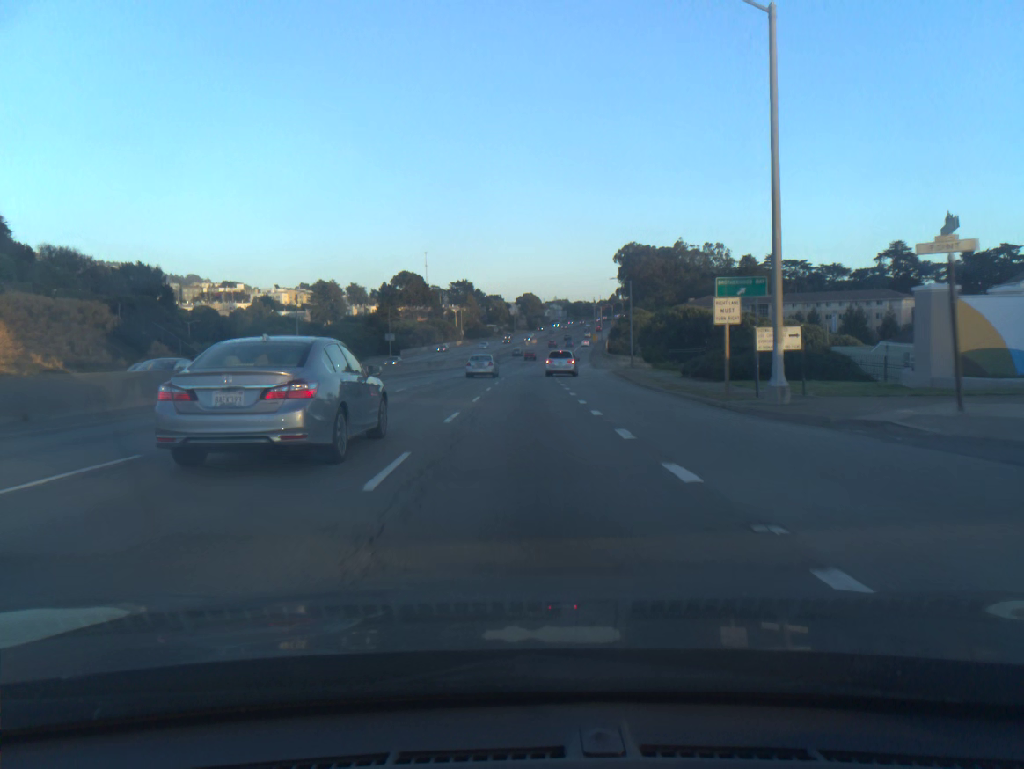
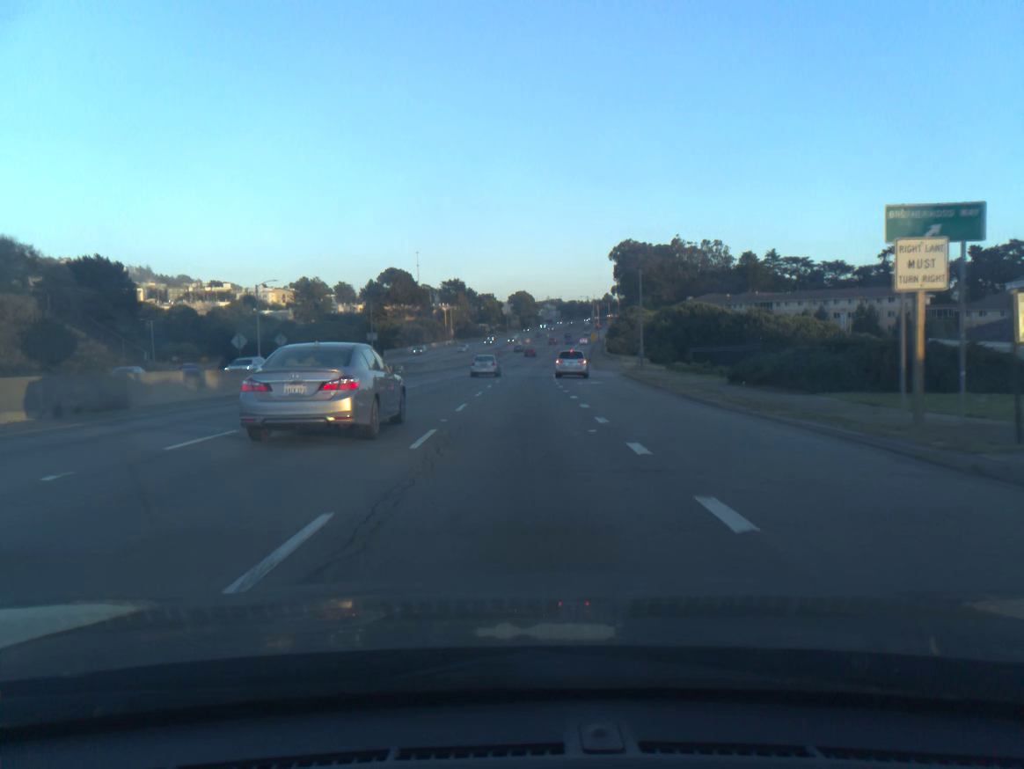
(+0.1, +11.4) m; 0°
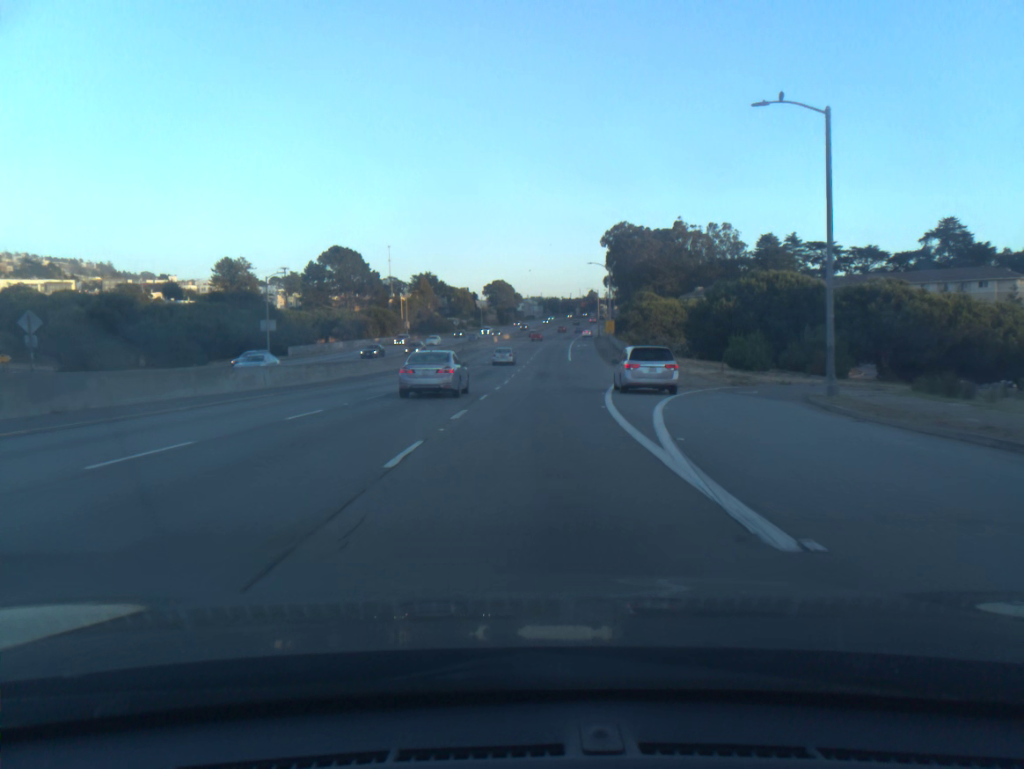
(+0.4, +46.5) m; +2°
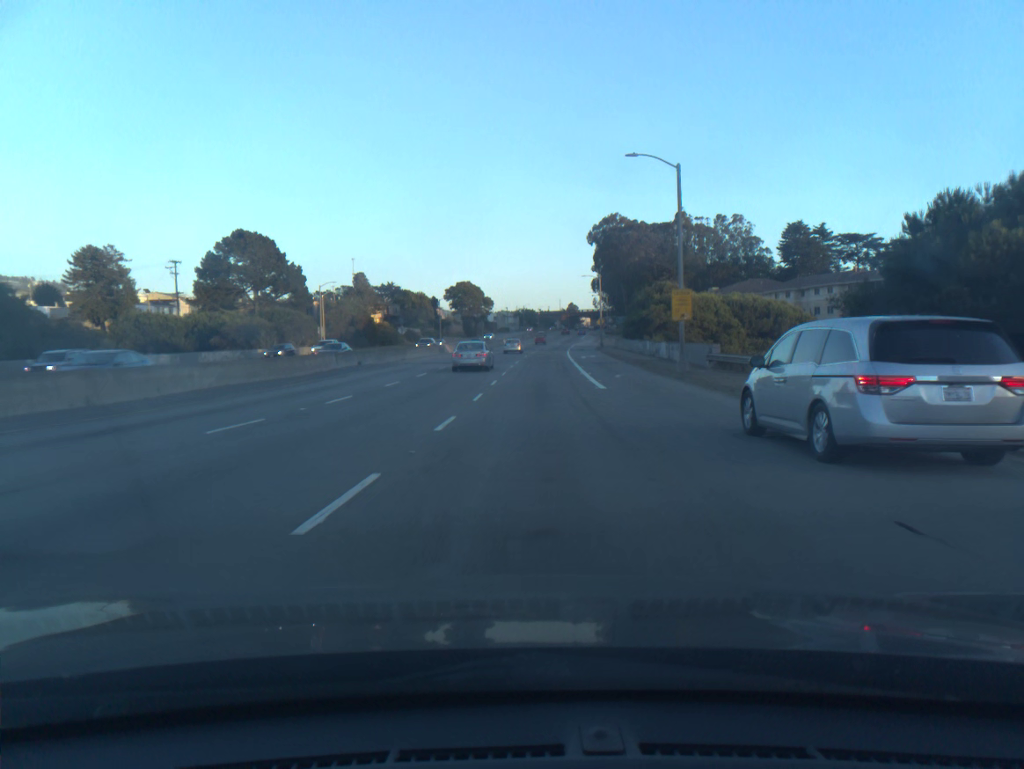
(+1.2, +47.7) m; +2°
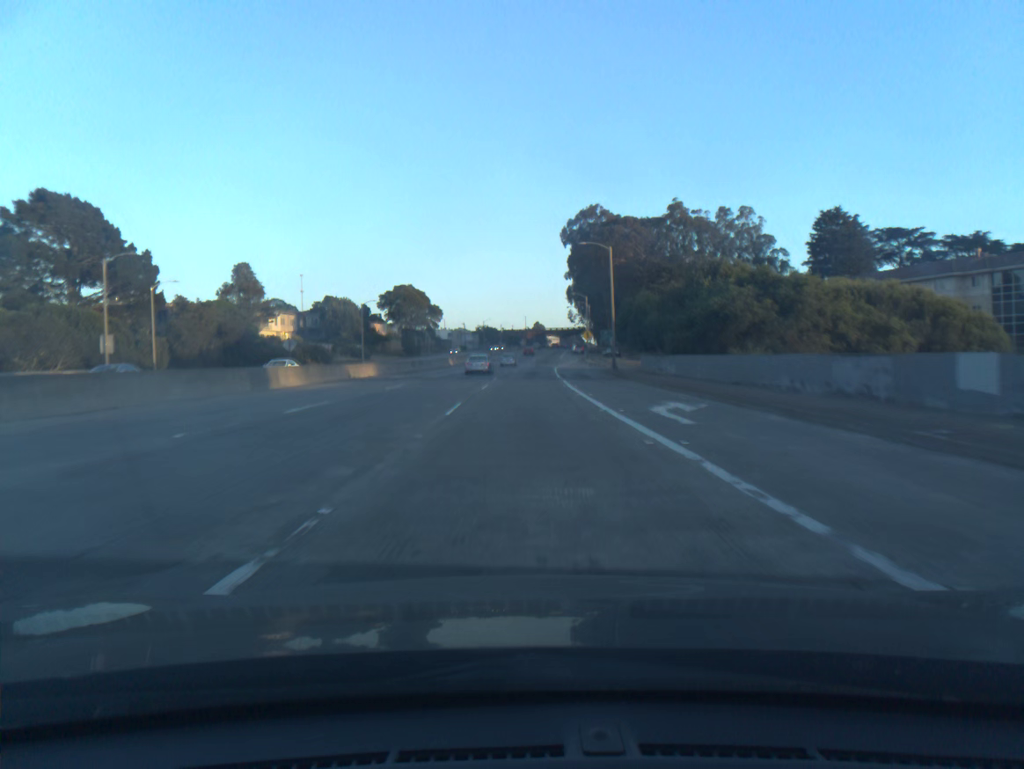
(+1.1, +47.0) m; +3°
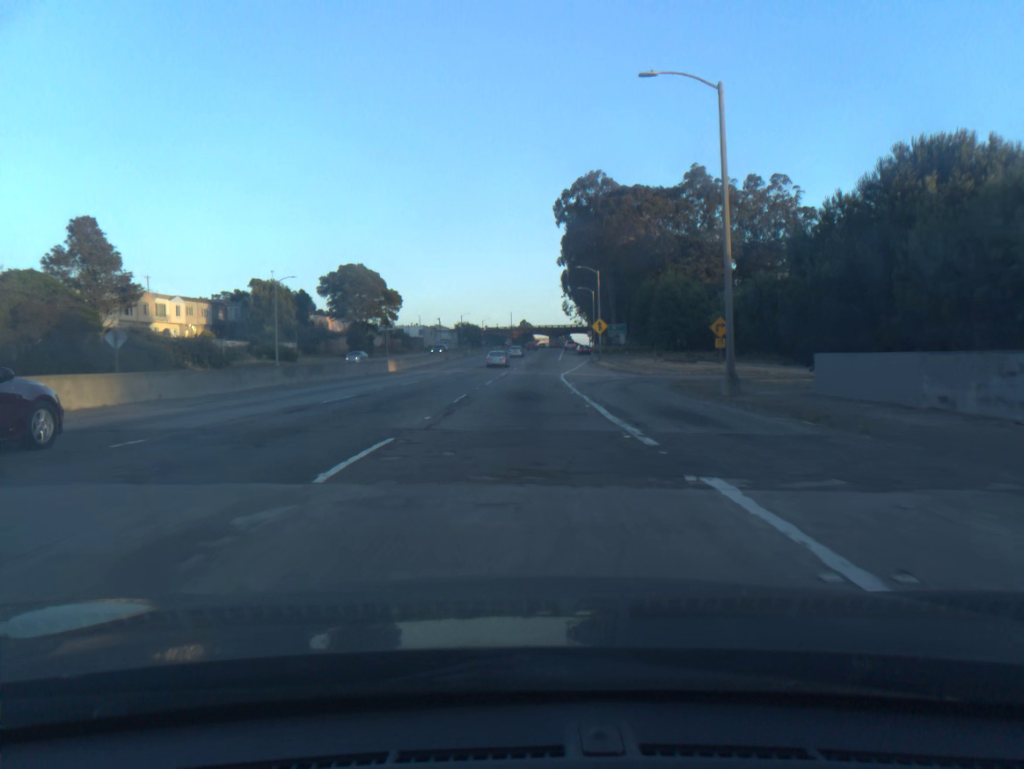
(+0.3, +34.6) m; +1°
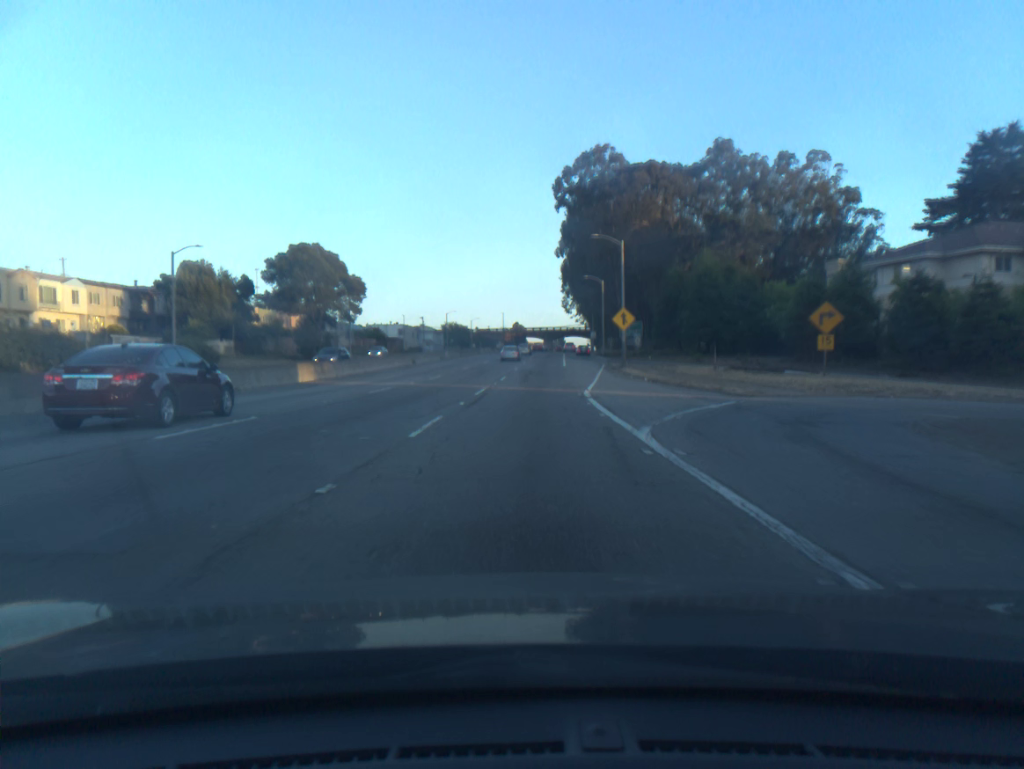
(+0.1, +23.2) m; +1°
